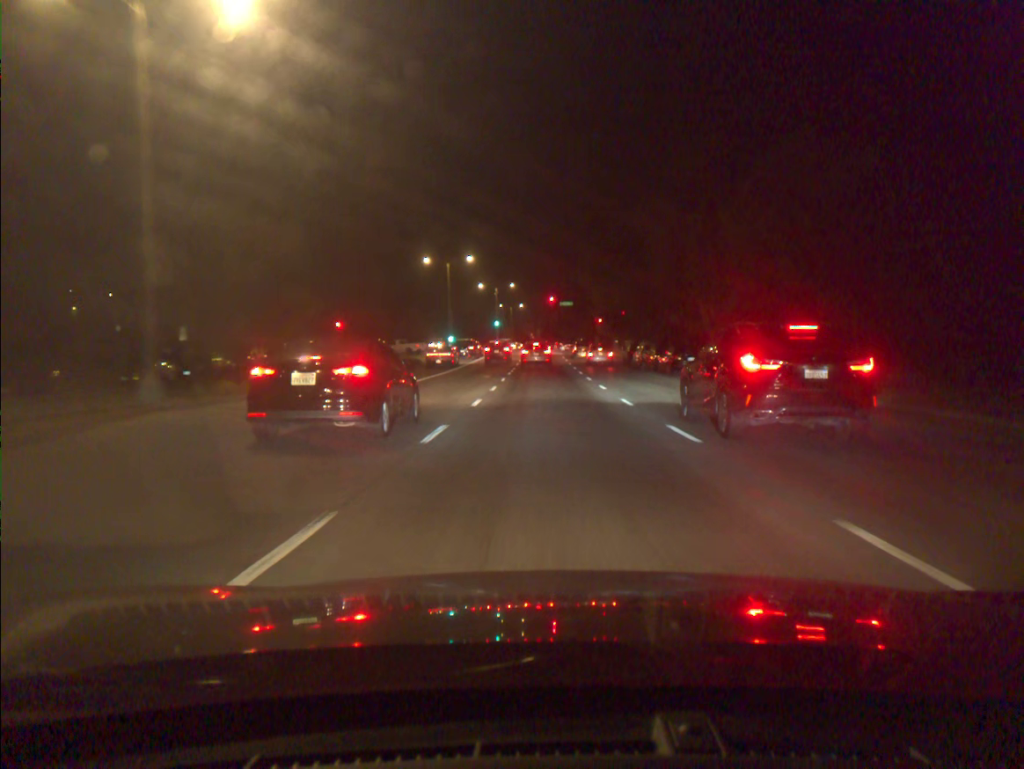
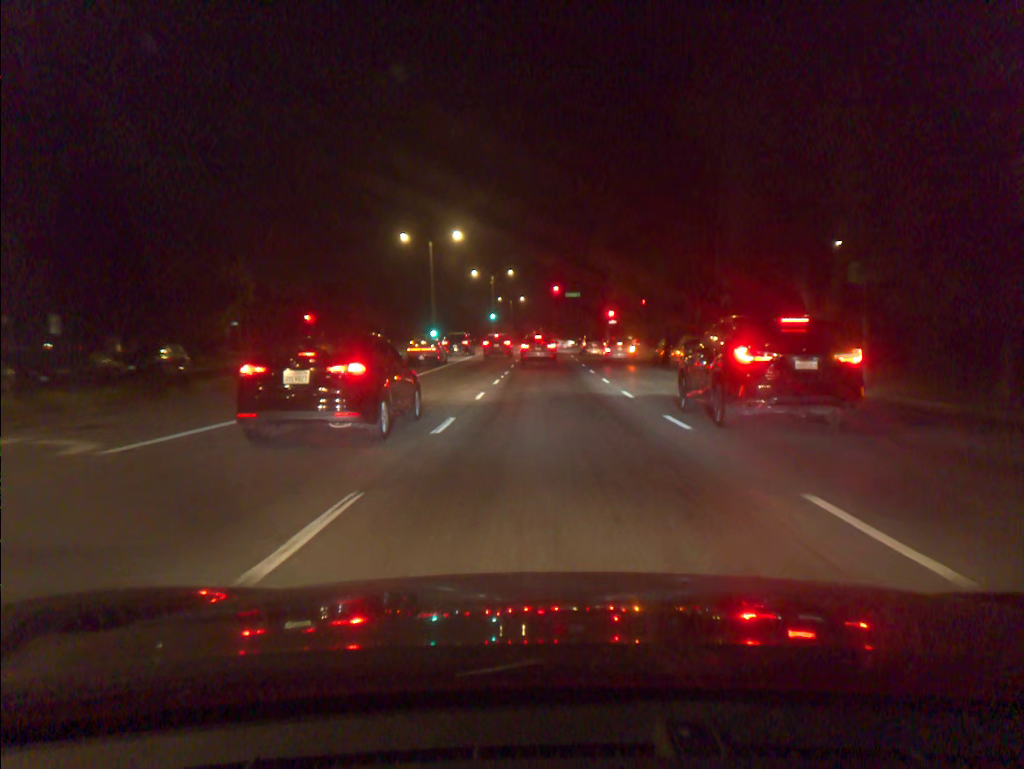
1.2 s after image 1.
(0.0, +13.9) m; 0°
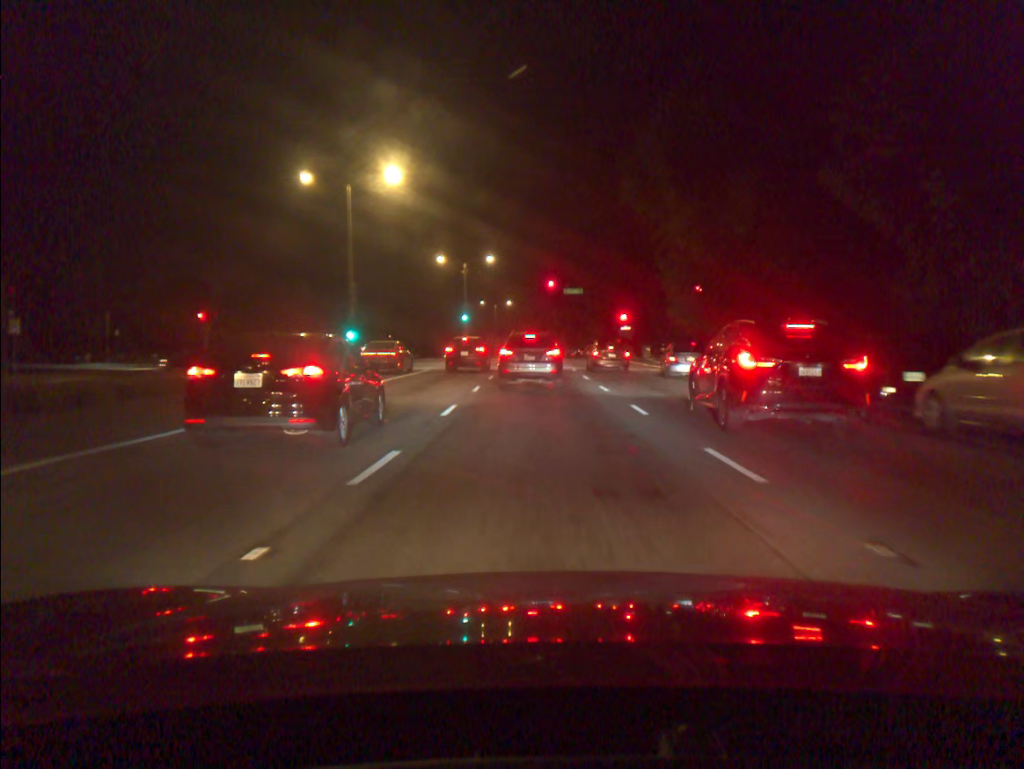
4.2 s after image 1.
(+0.2, +26.0) m; +1°
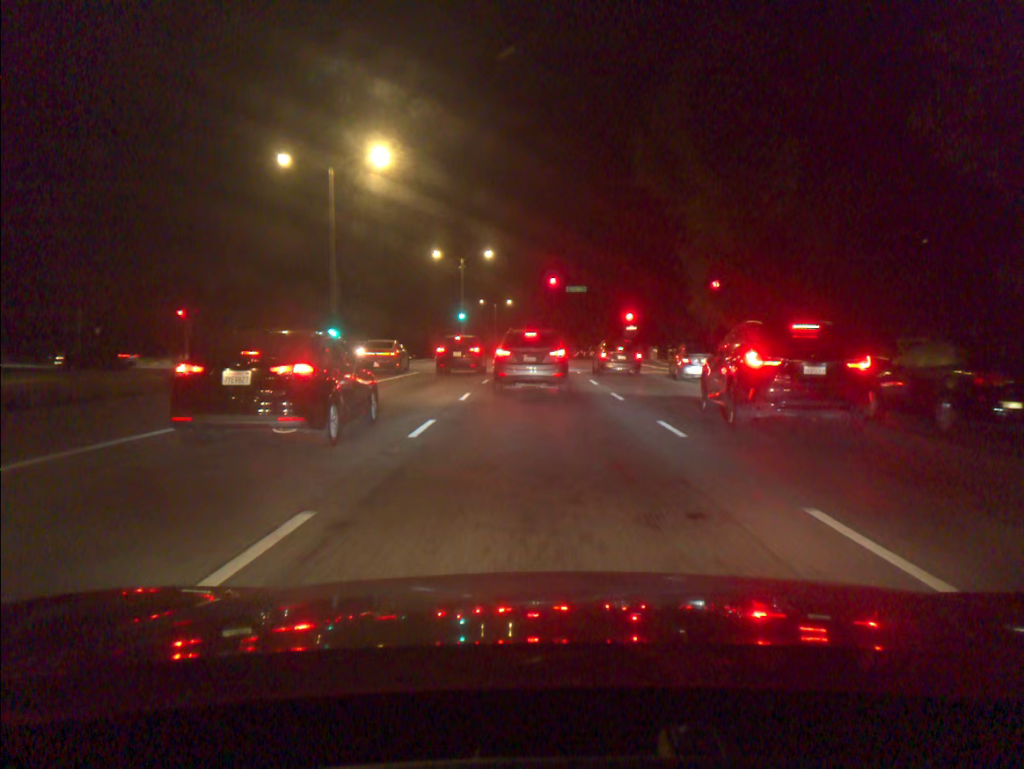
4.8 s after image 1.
(0.0, +3.6) m; 0°
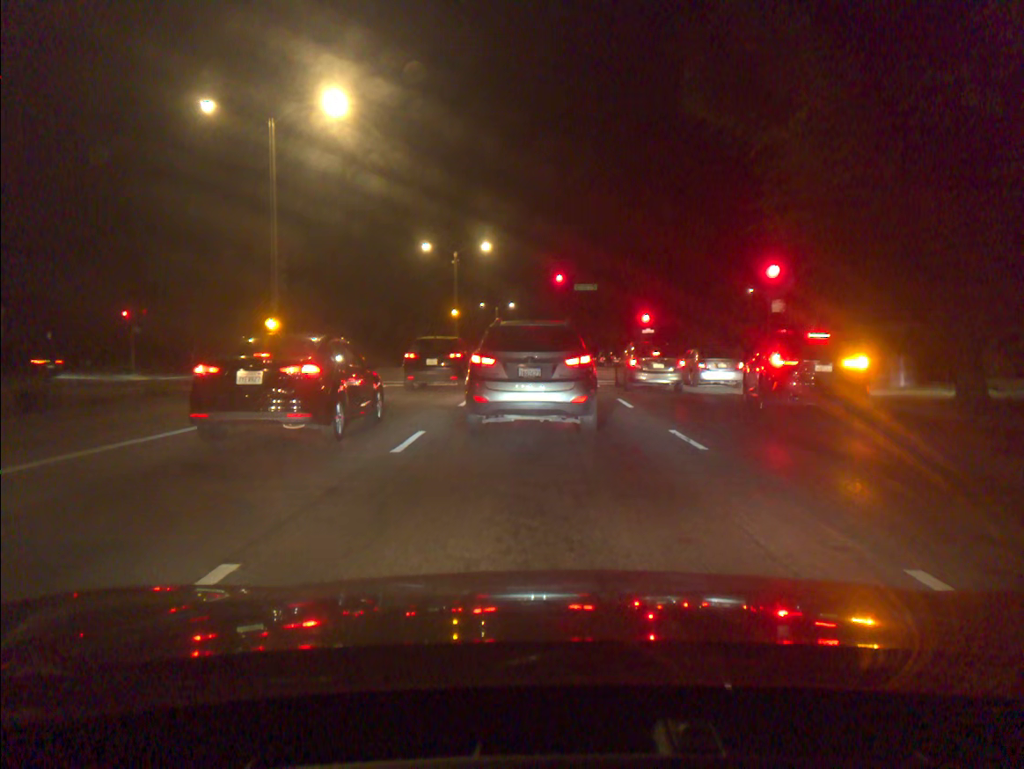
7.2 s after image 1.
(0.0, +8.8) m; -1°
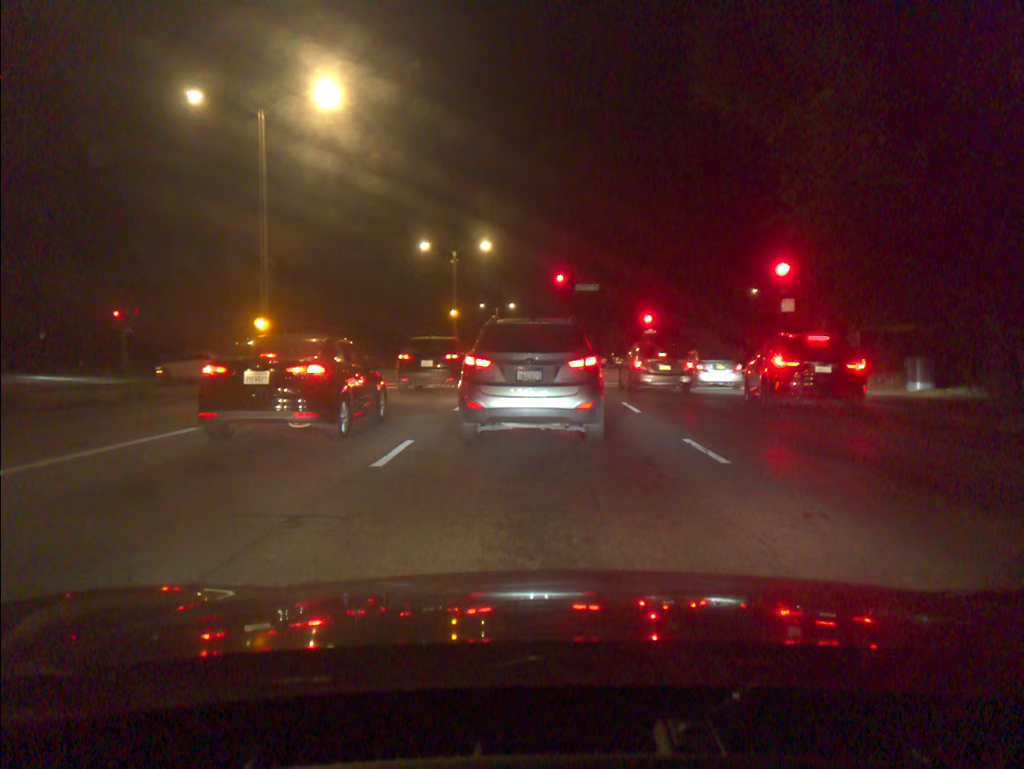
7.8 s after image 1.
(0.0, +1.1) m; +1°
